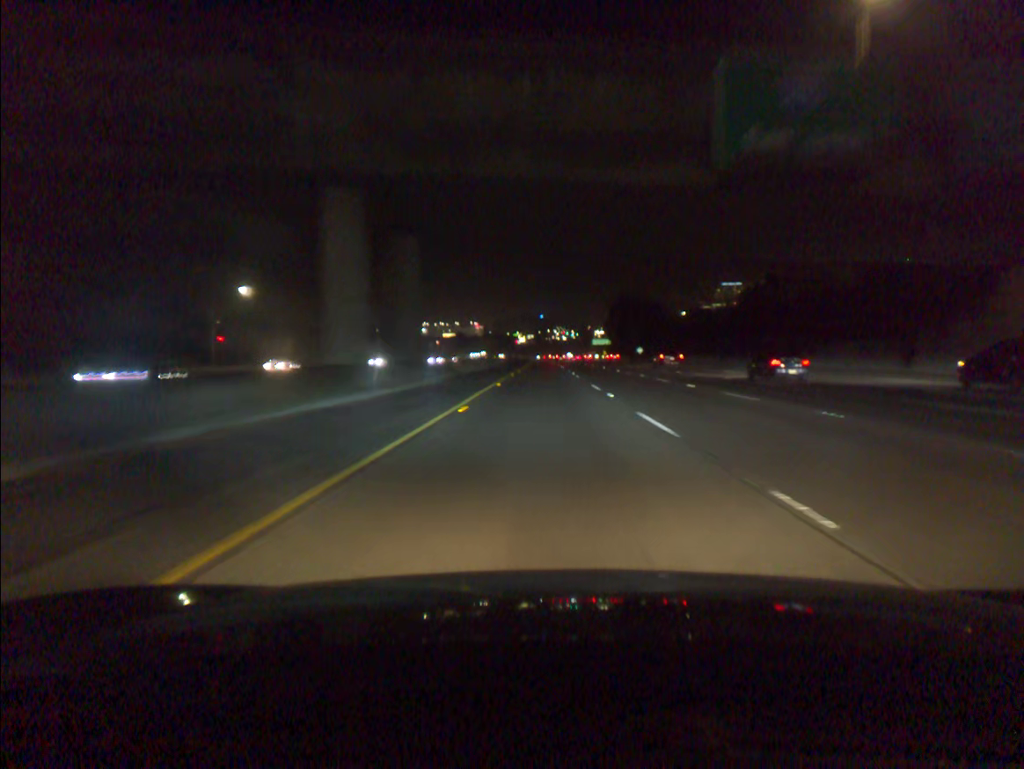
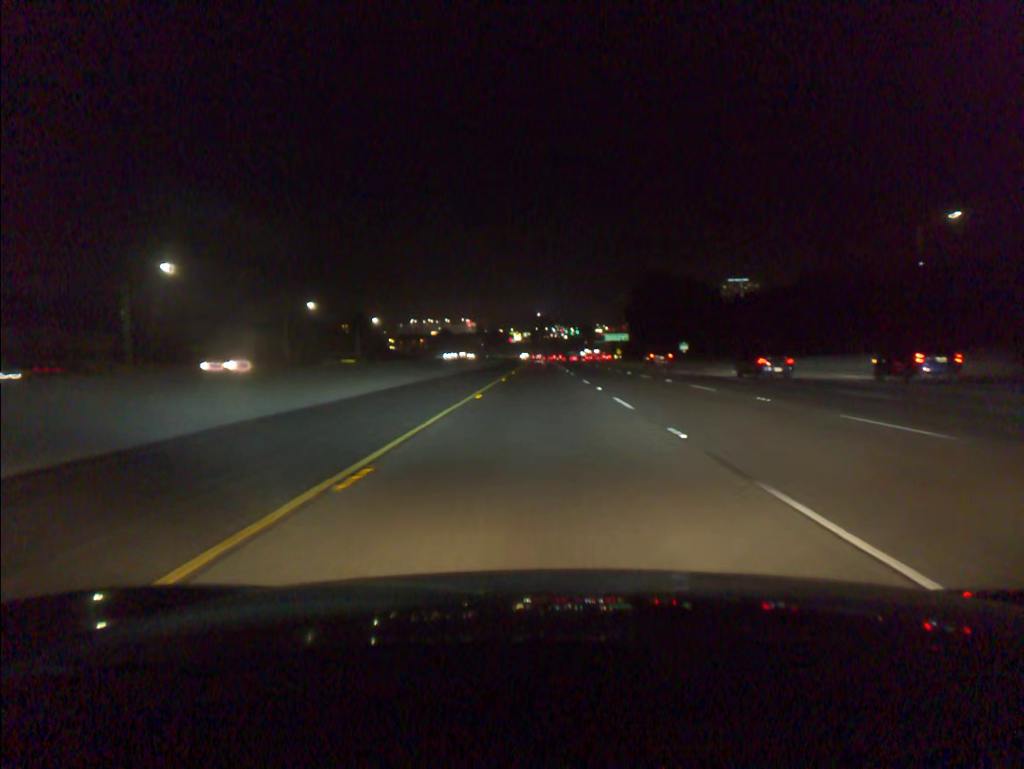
(+0.2, +67.8) m; 0°
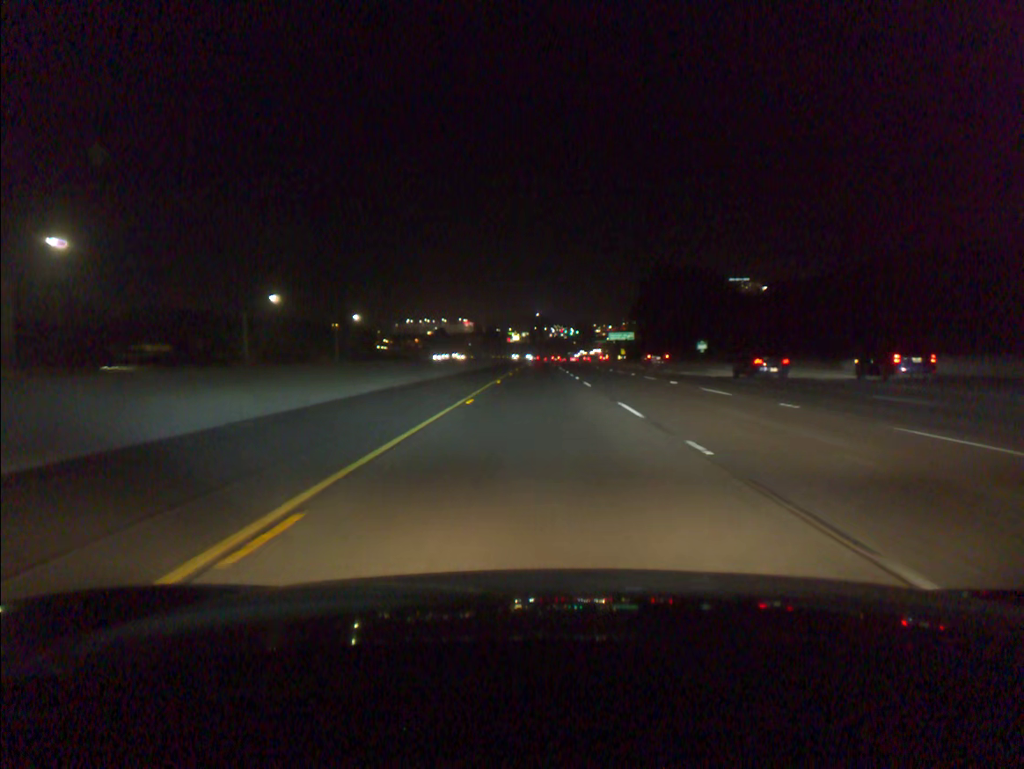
(0.0, +16.9) m; 0°
